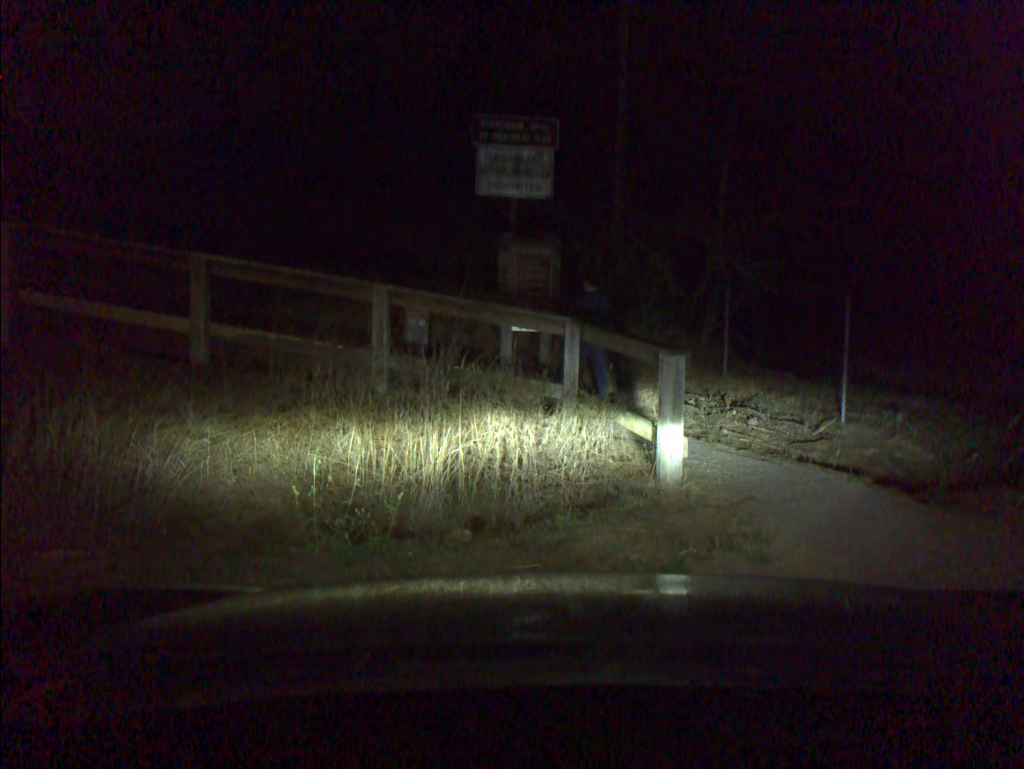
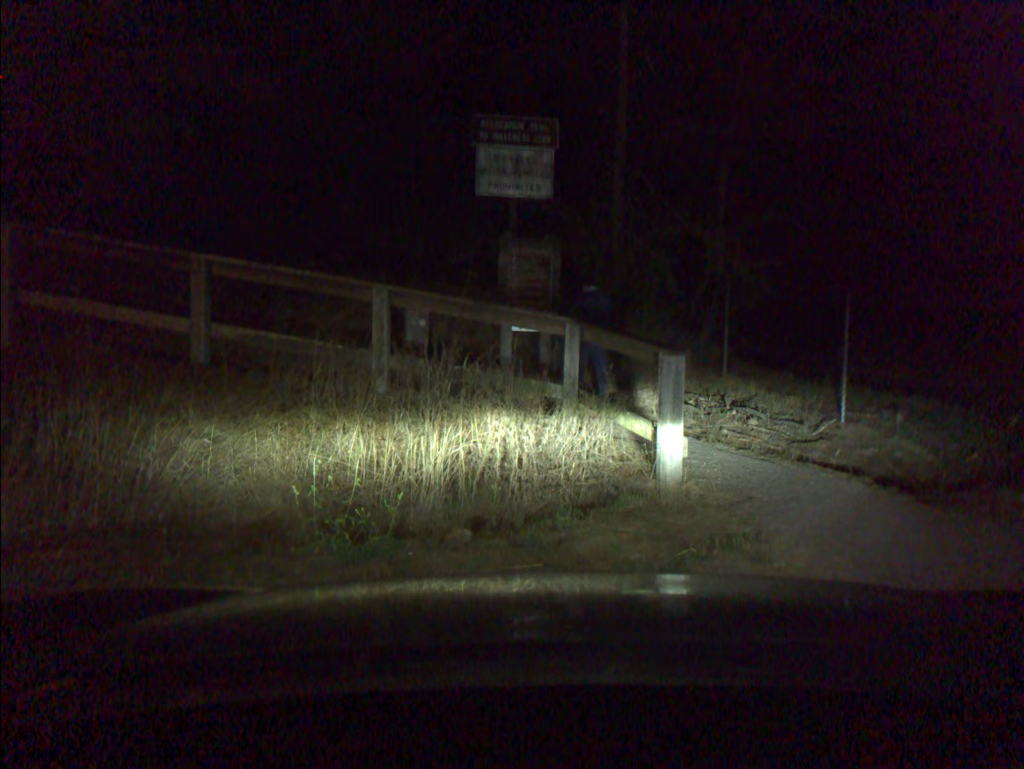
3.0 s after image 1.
(0.0, 0.0) m; 0°
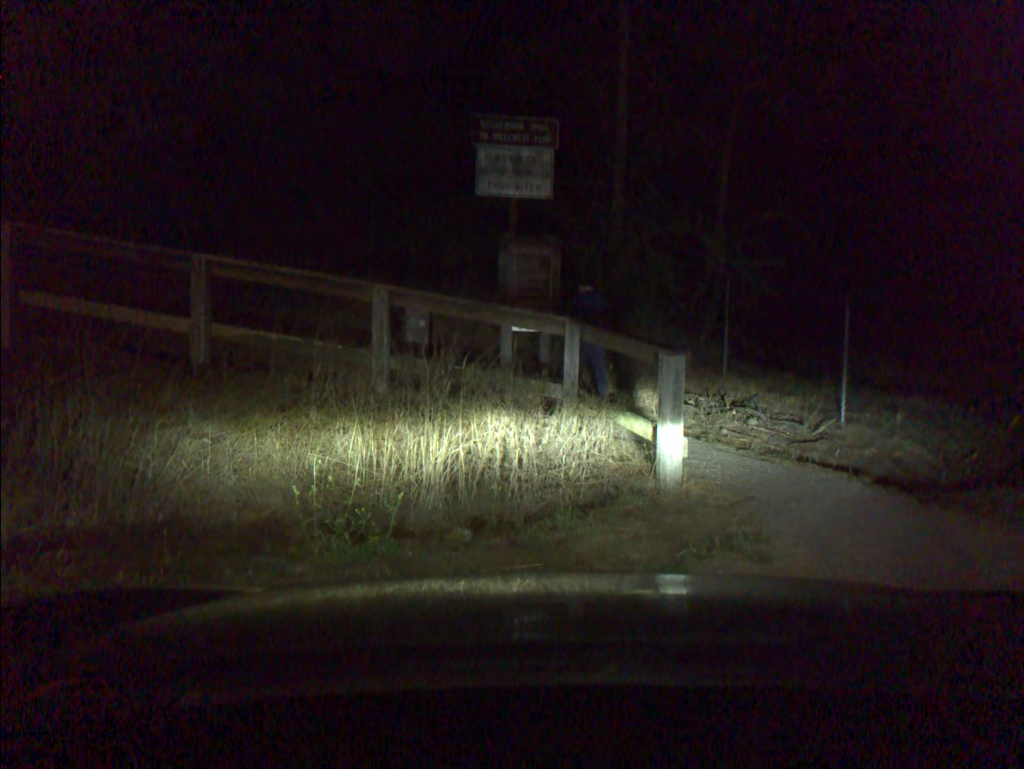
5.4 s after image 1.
(0.0, 0.0) m; 0°
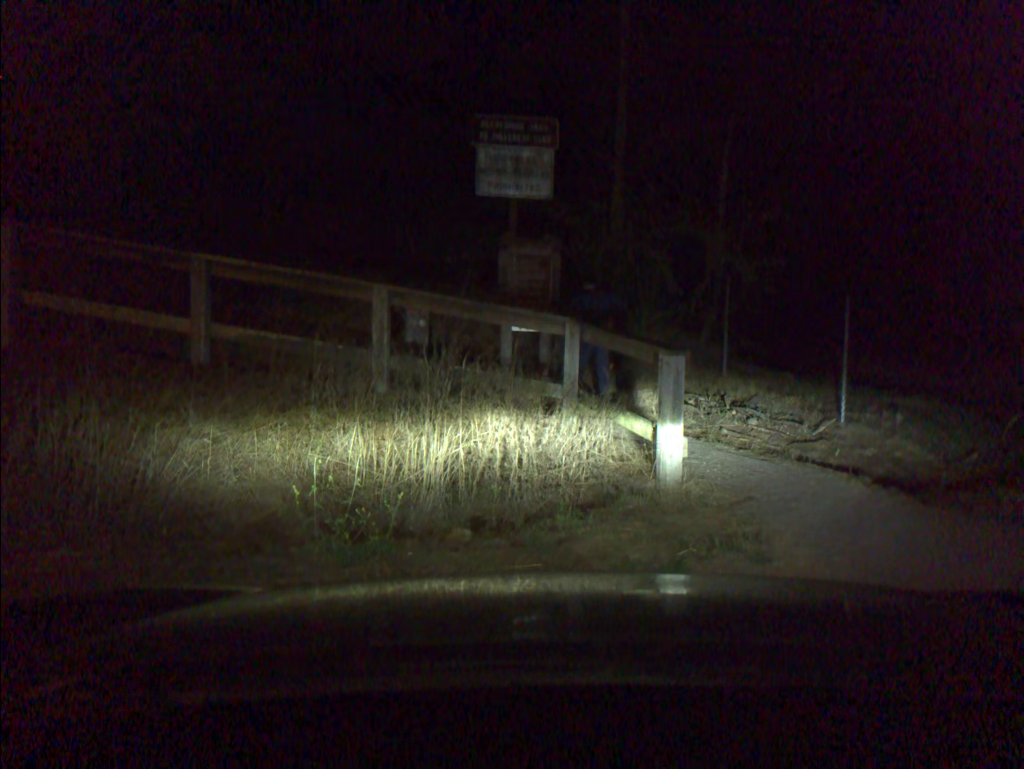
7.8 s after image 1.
(0.0, 0.0) m; 0°
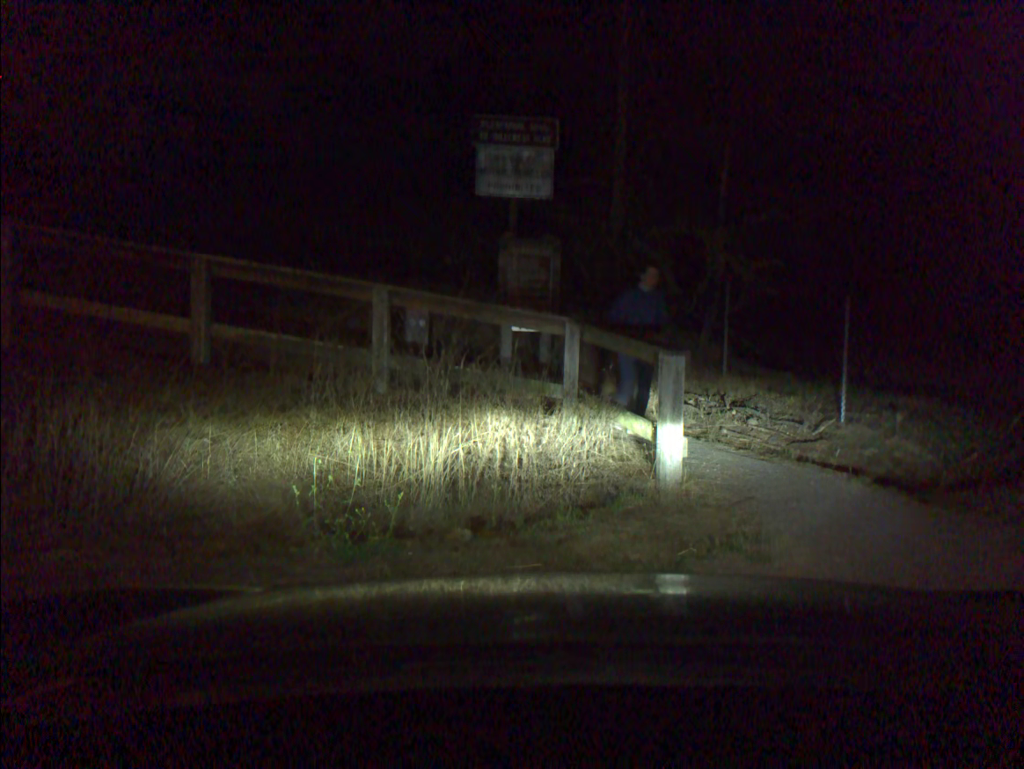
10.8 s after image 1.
(0.0, 0.0) m; 0°
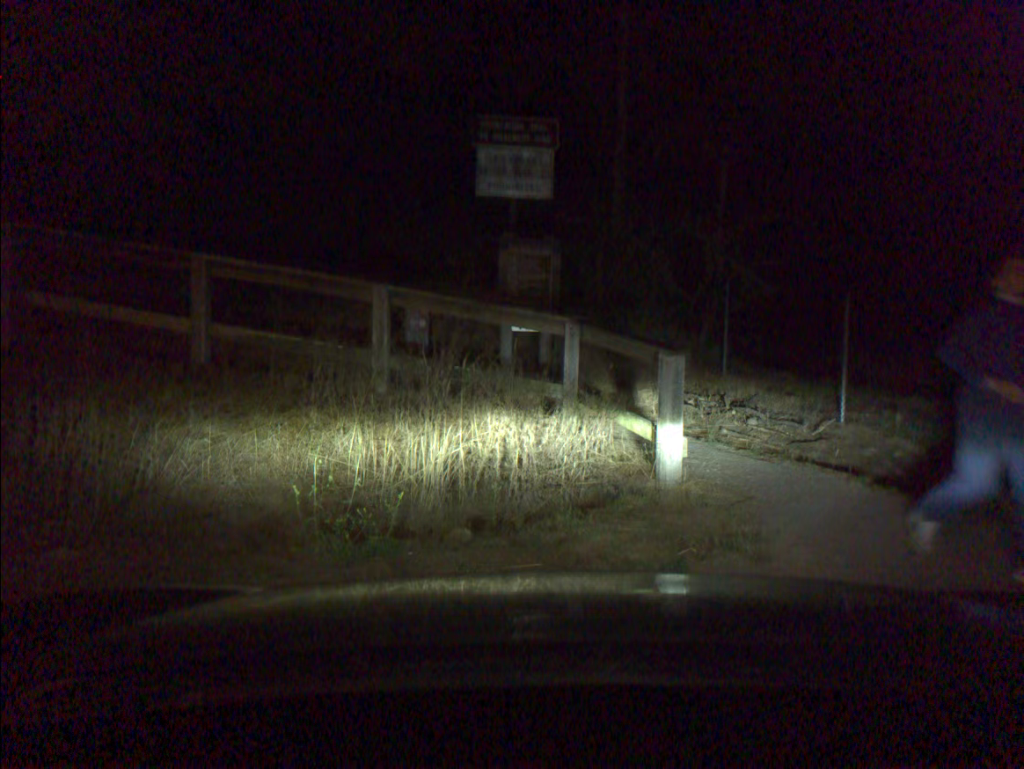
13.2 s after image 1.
(0.0, 0.0) m; 0°
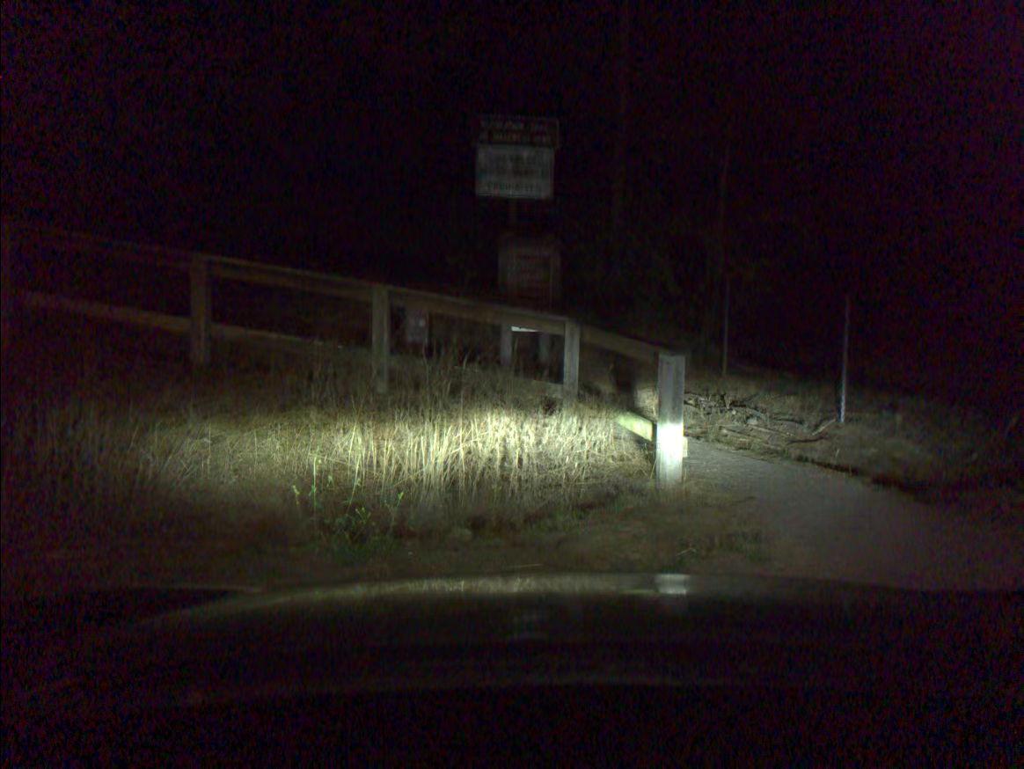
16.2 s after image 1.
(0.0, 0.0) m; 0°
